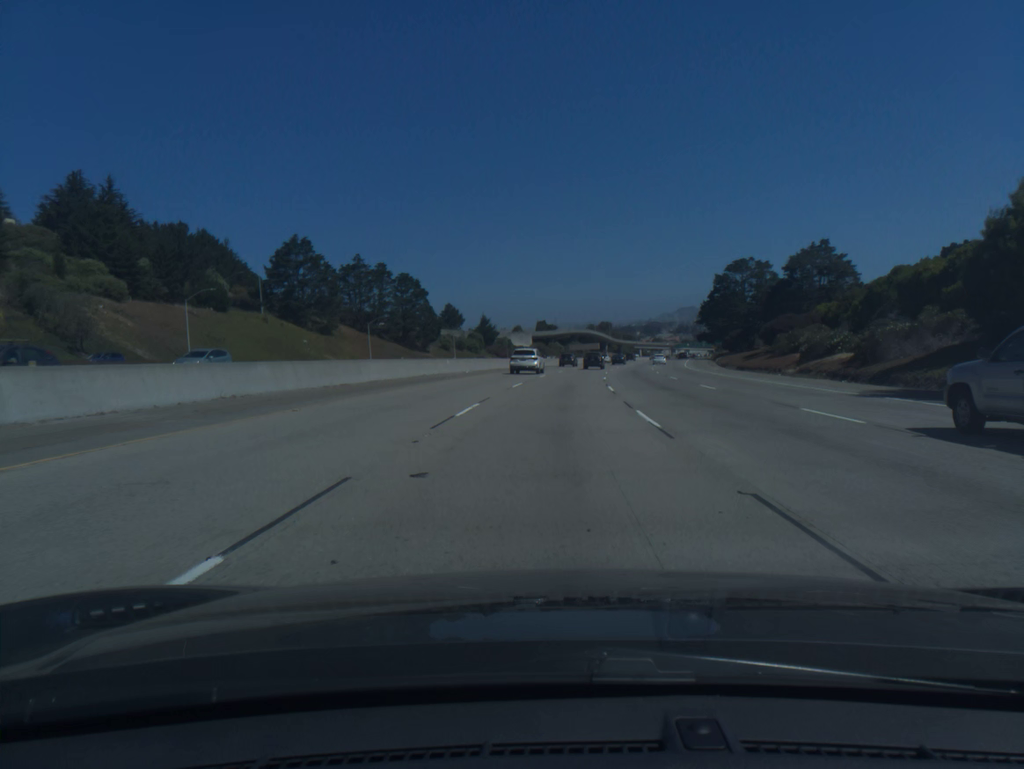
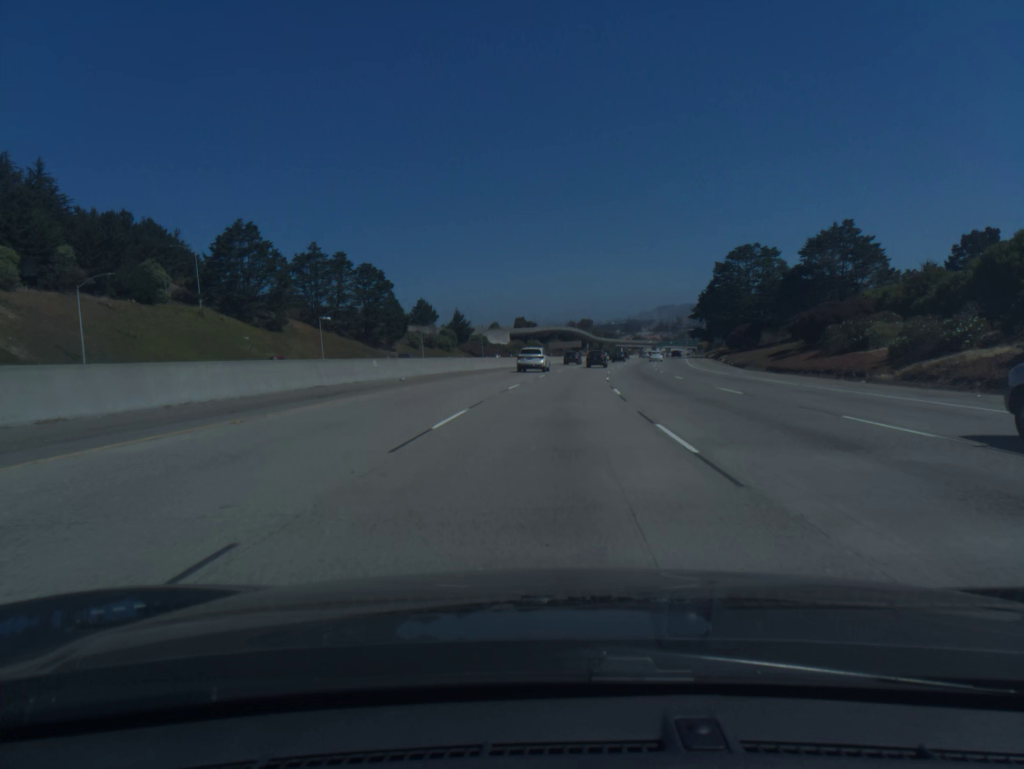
(+0.2, +17.3) m; +1°
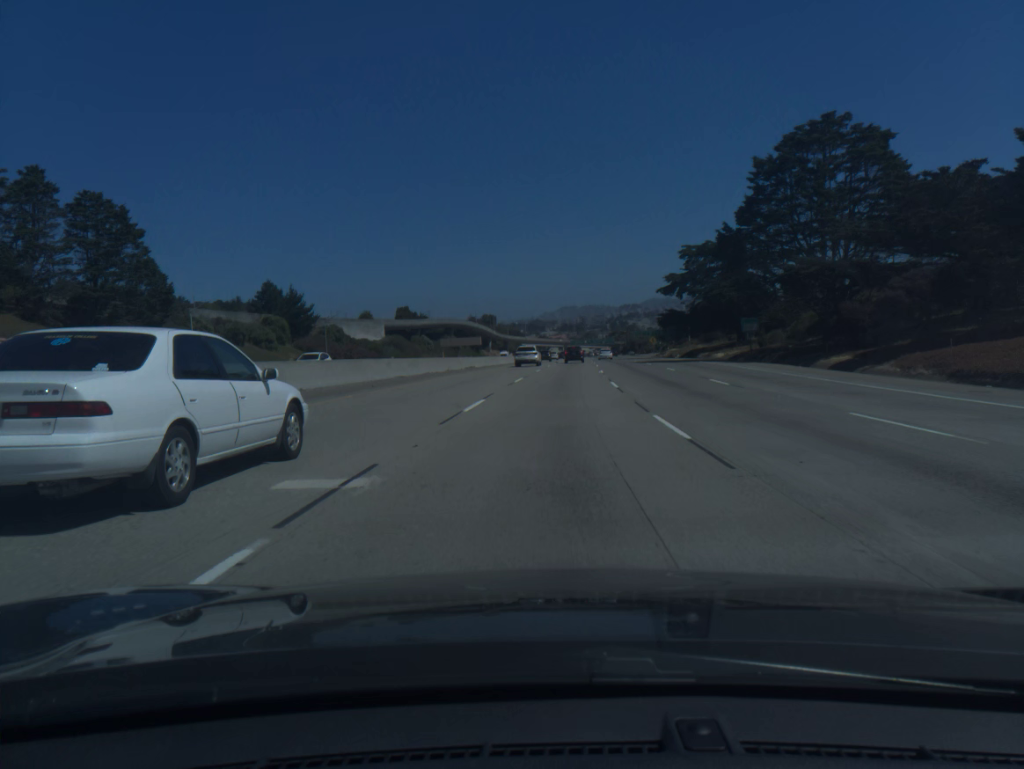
(+4.1, +70.1) m; +7°
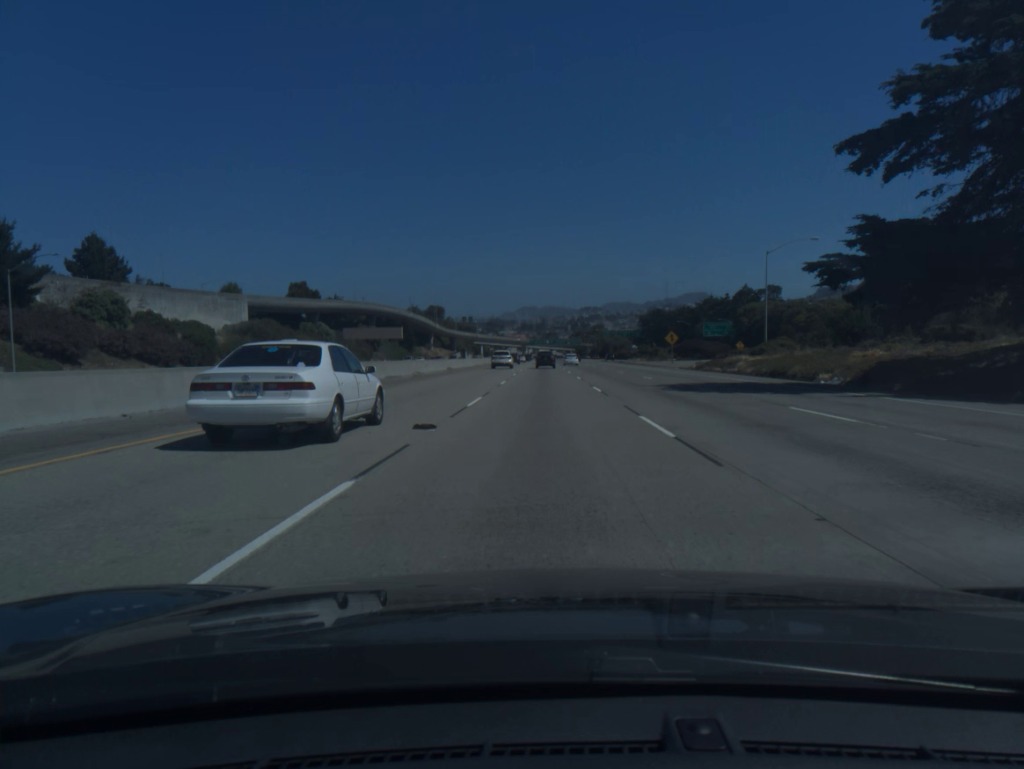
(+2.6, +70.6) m; +3°
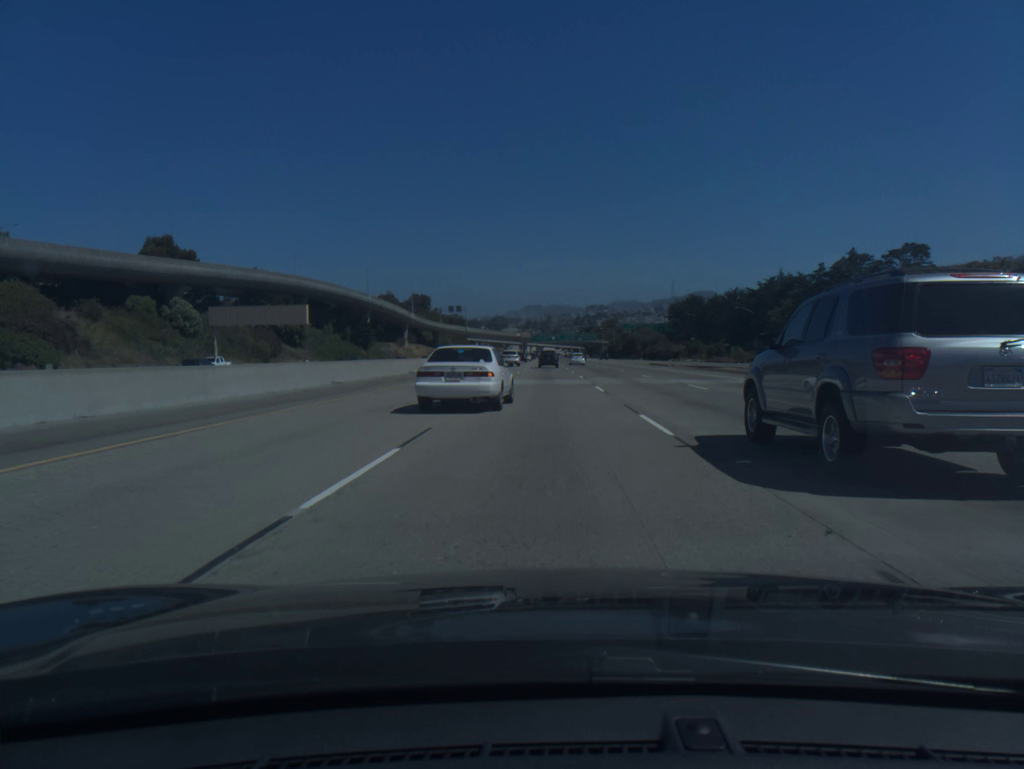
(-0.1, +70.9) m; 0°
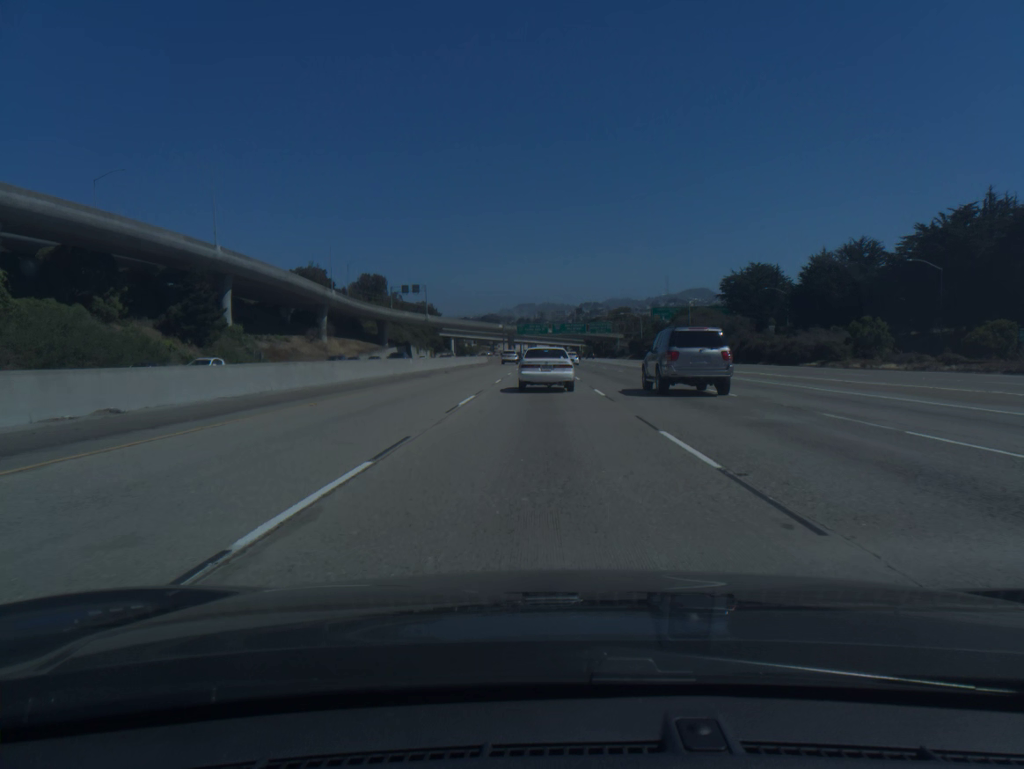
(+0.1, +88.9) m; 0°
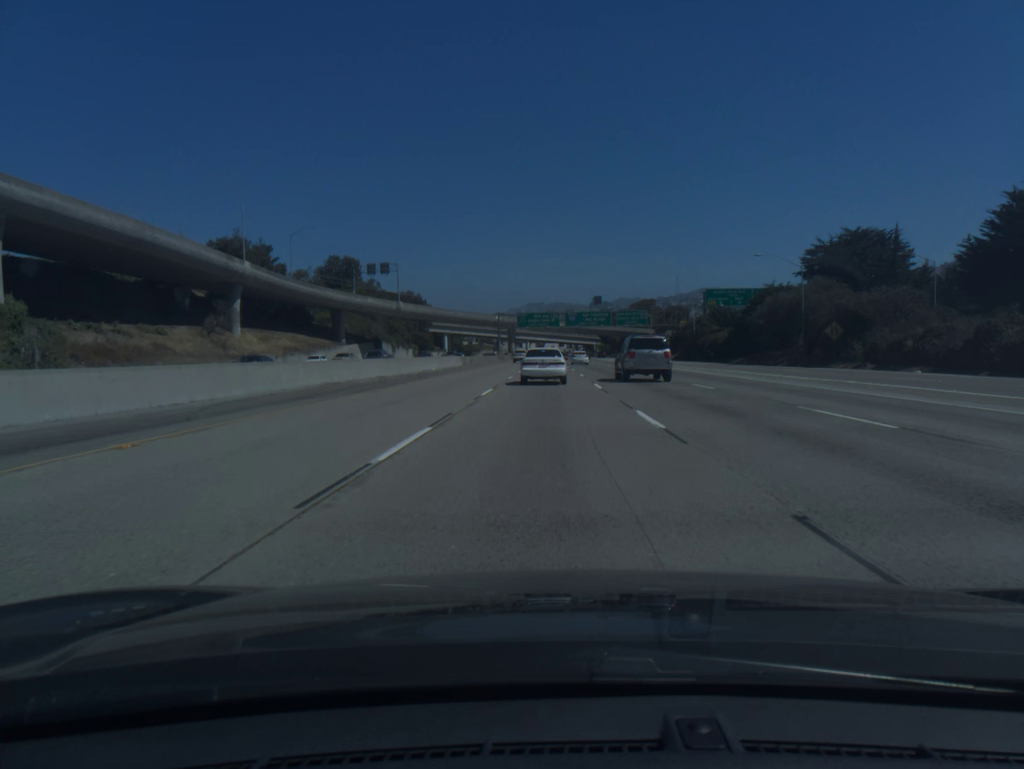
(-0.3, +52.7) m; -1°
